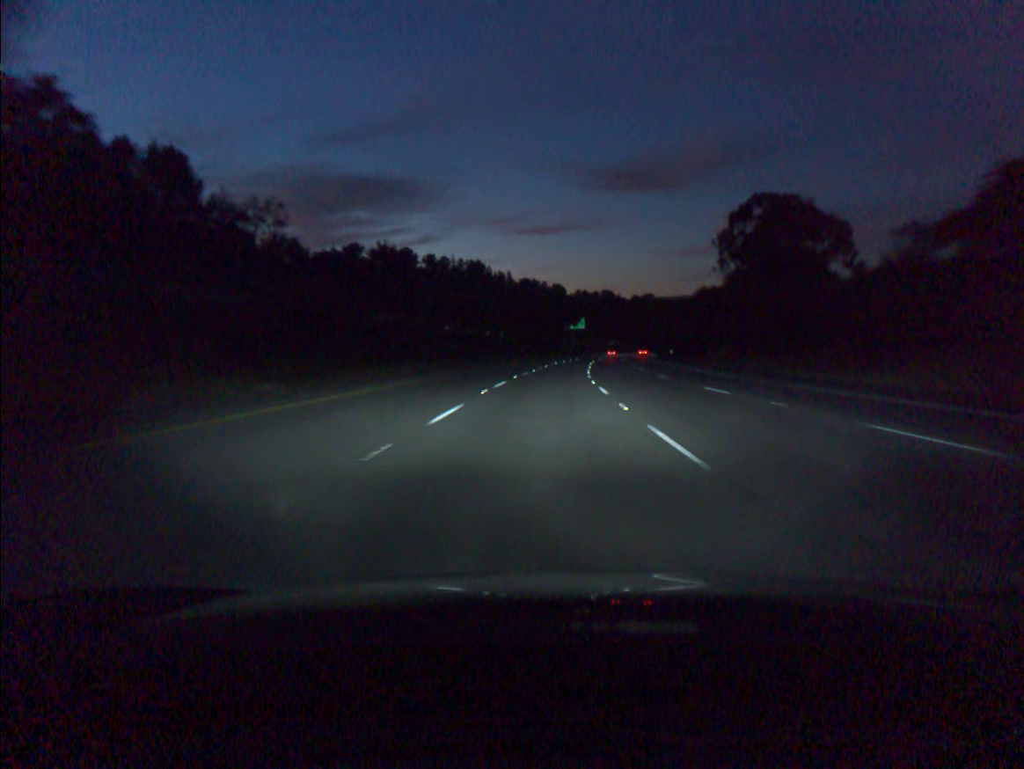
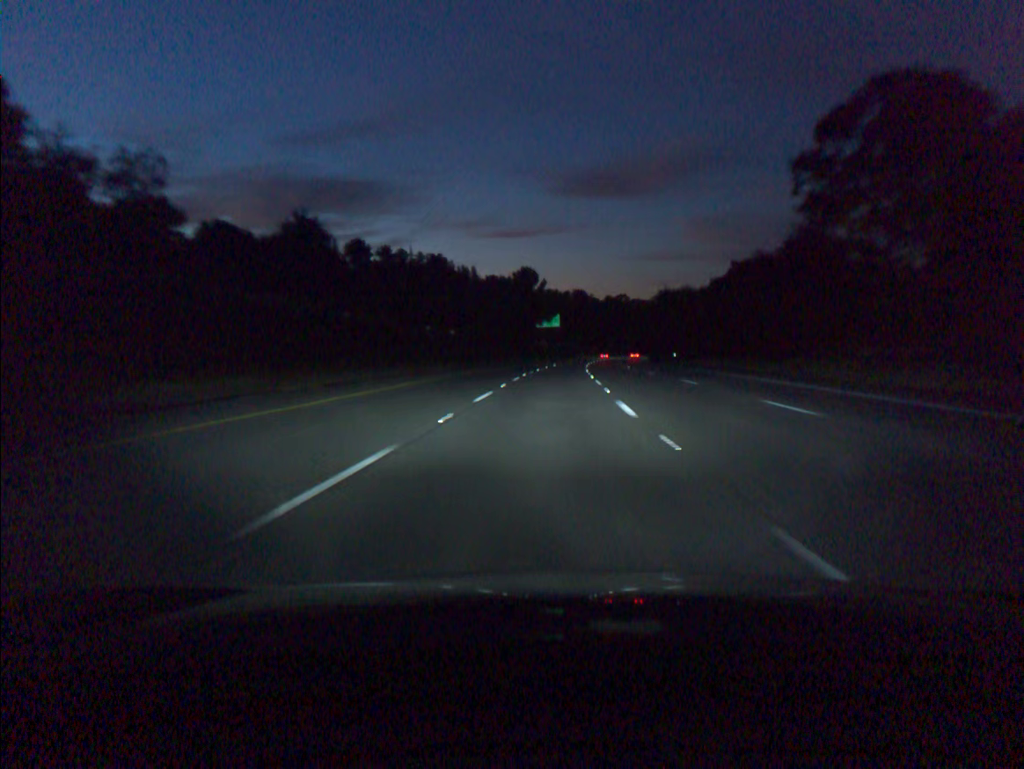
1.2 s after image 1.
(+0.7, +37.0) m; +2°
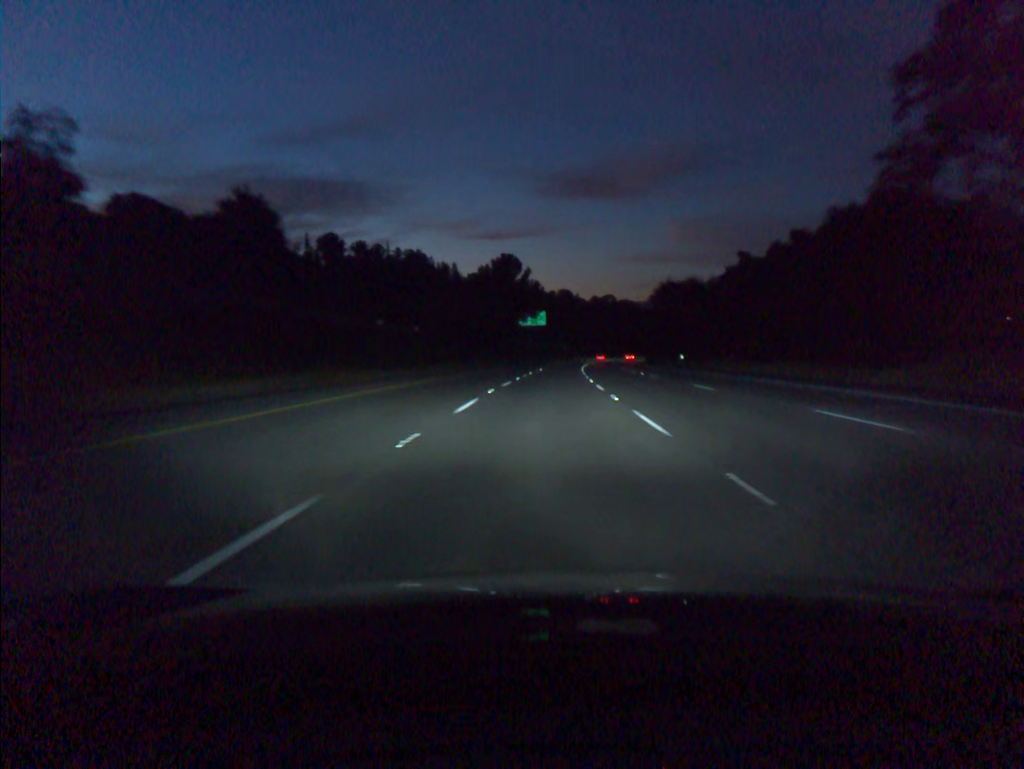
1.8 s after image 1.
(+0.2, +18.5) m; +1°
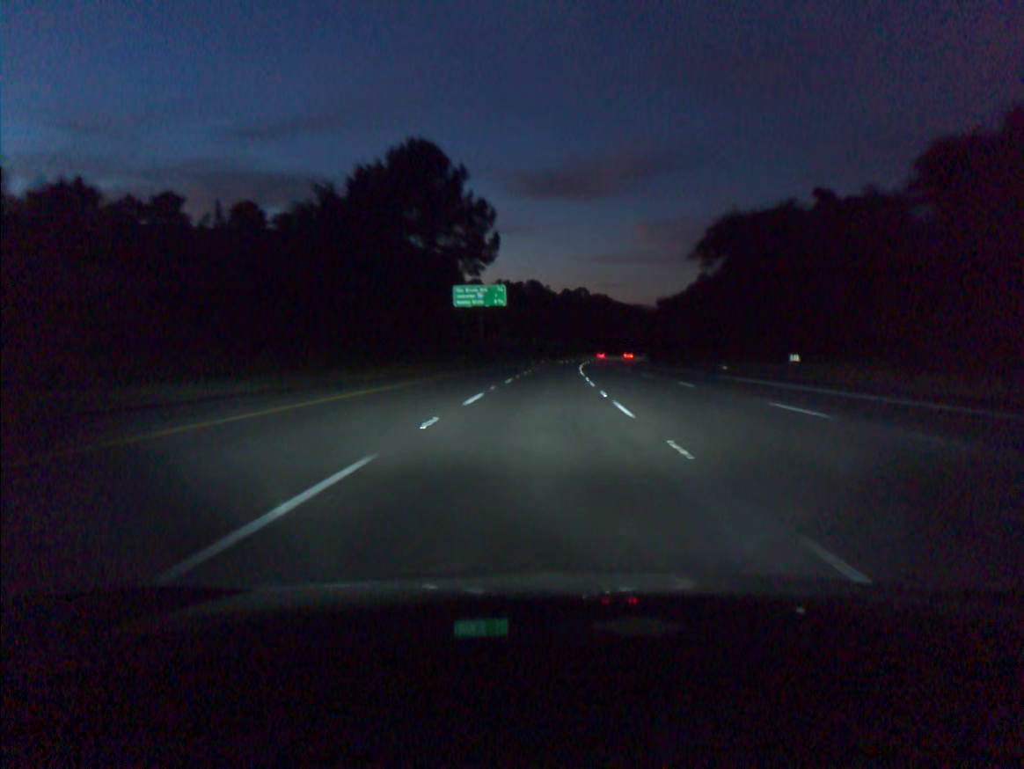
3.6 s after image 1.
(+1.3, +55.5) m; +2°
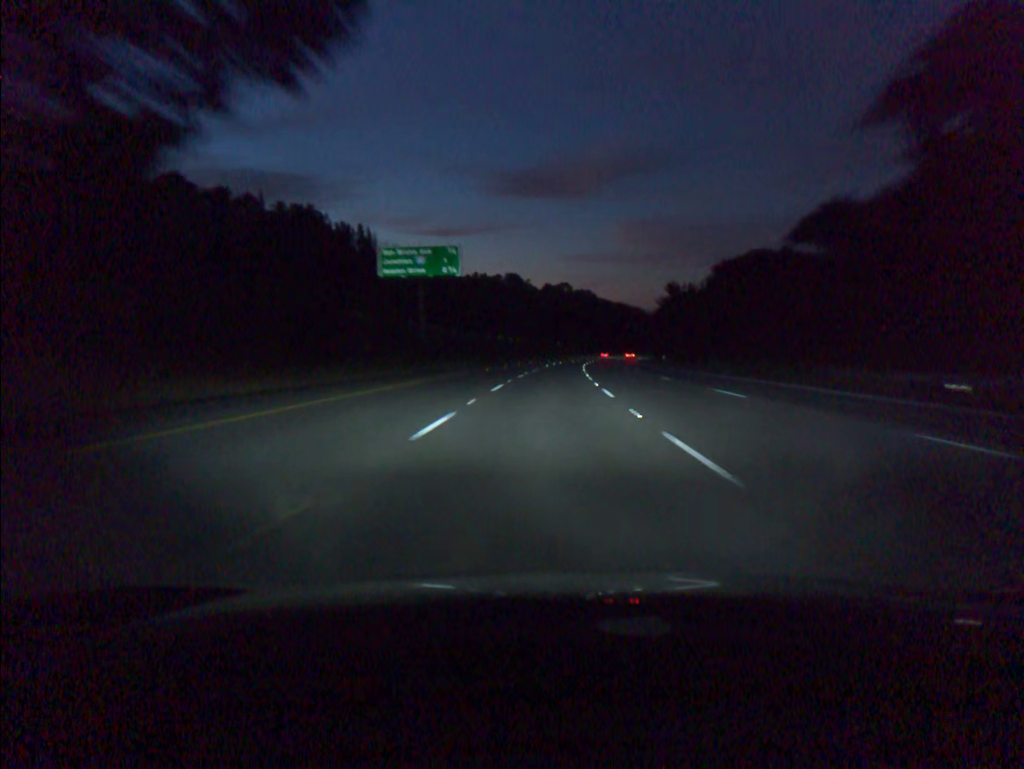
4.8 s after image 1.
(+0.4, +37.0) m; +1°
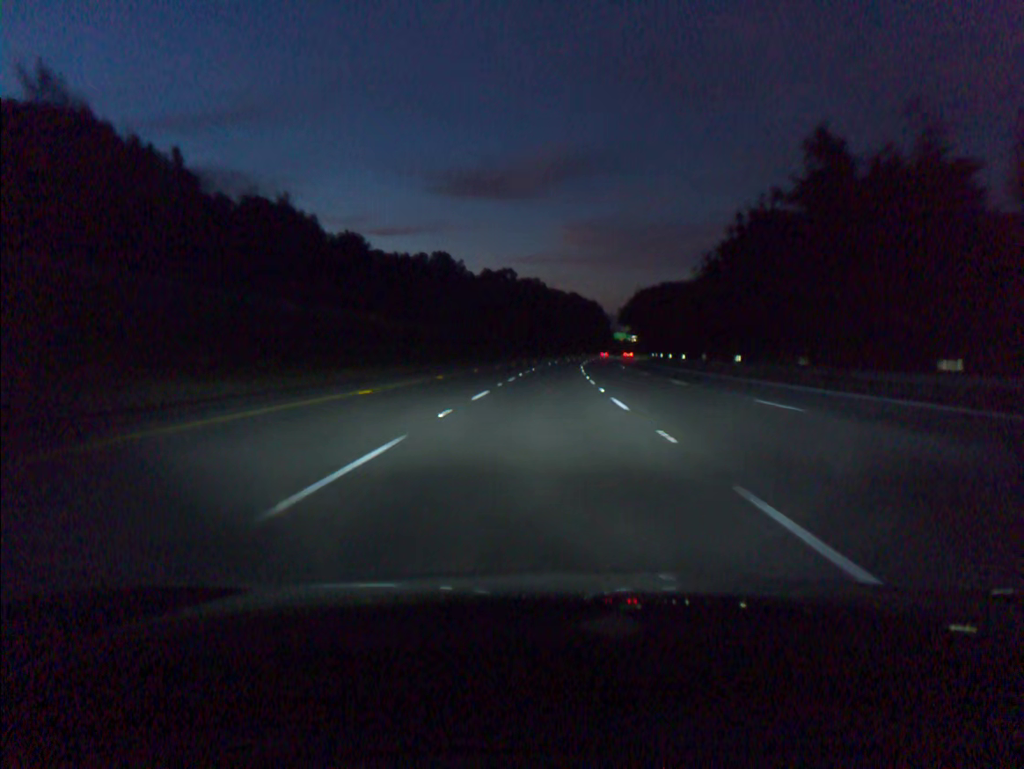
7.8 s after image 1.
(+3.4, +92.5) m; +4°
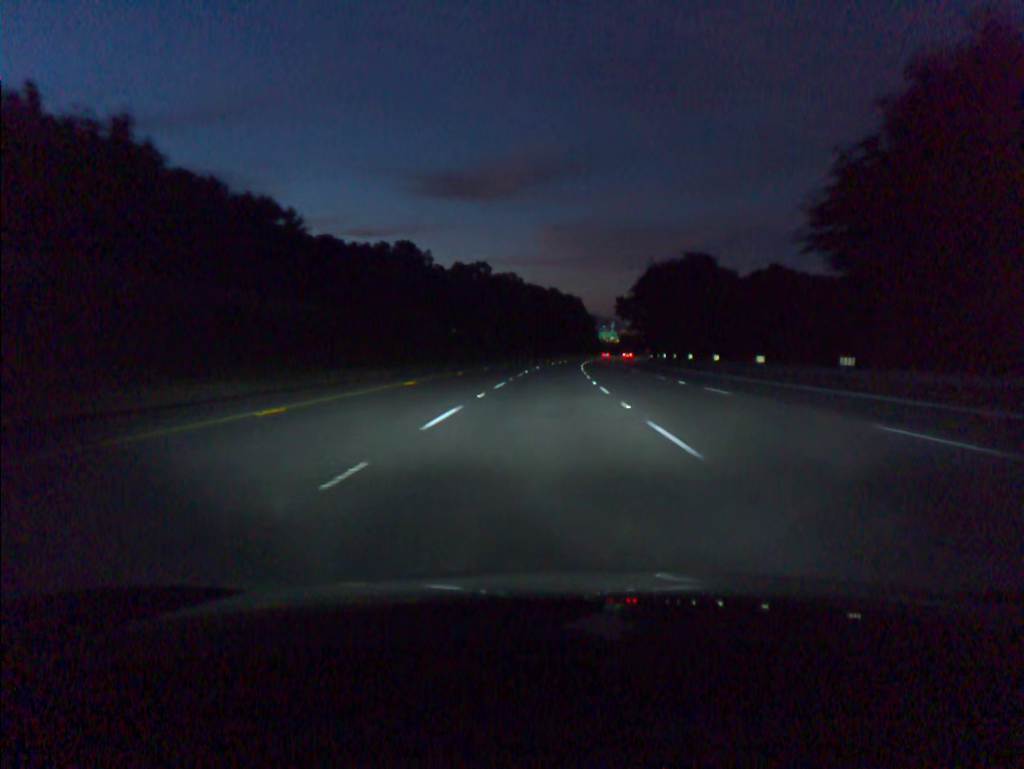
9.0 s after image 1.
(+0.5, +37.1) m; +2°
